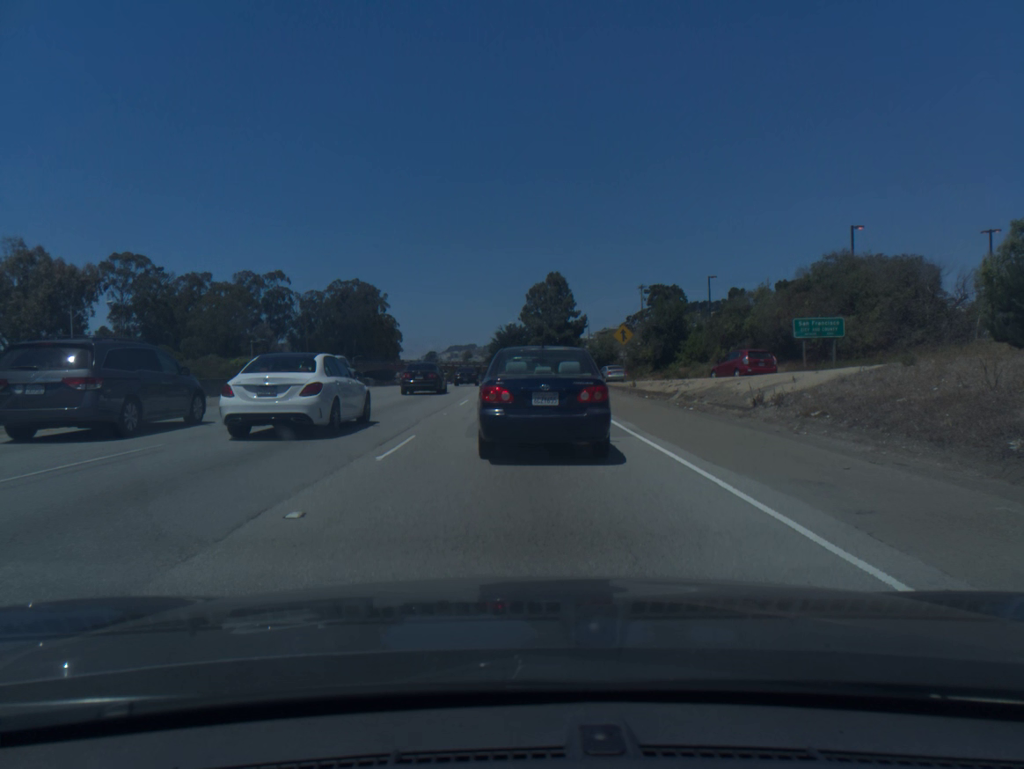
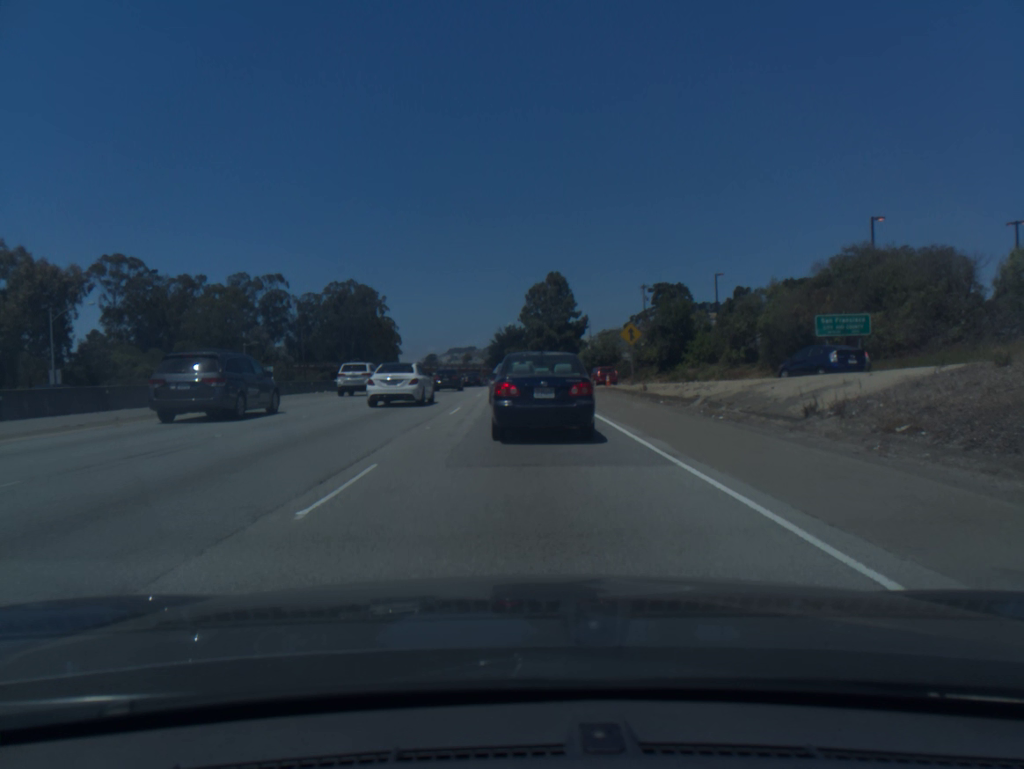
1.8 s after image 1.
(0.0, +3.5) m; 0°
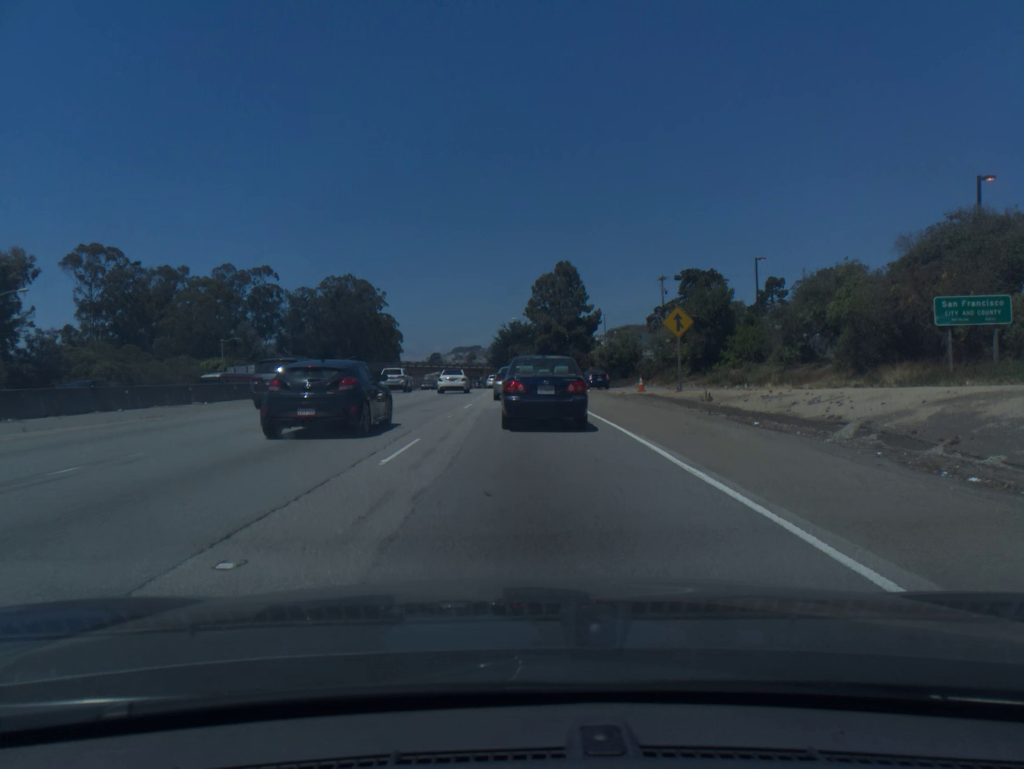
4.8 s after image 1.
(-0.1, +10.8) m; -1°
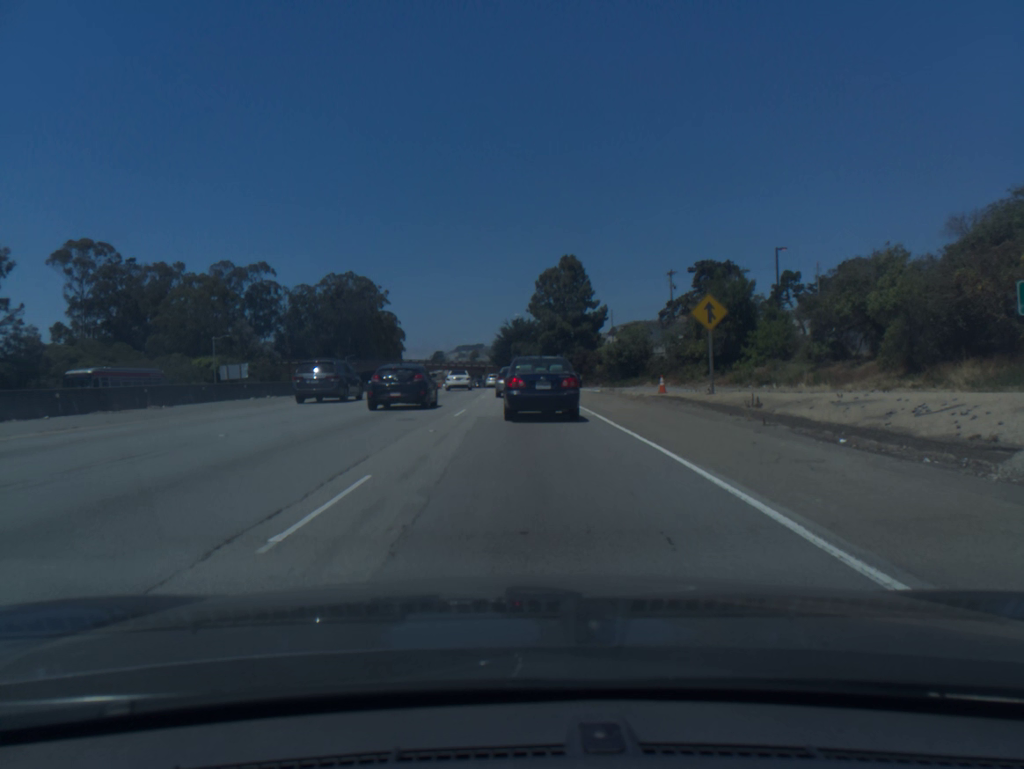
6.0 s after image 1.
(0.0, +4.7) m; 0°
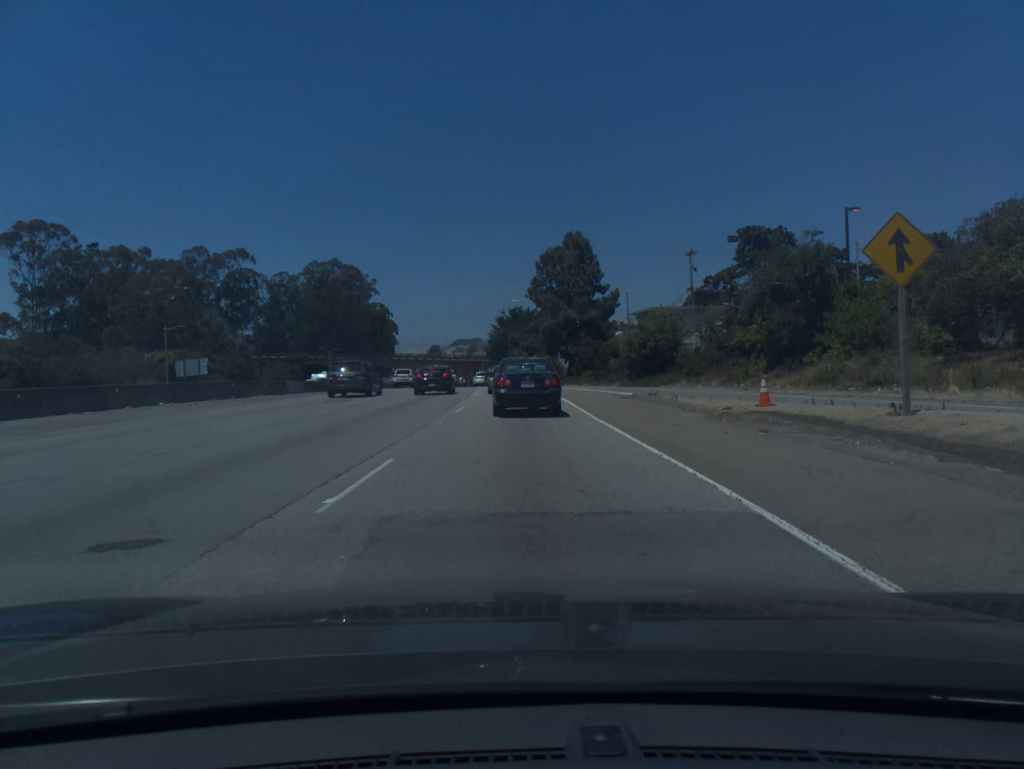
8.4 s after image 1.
(+0.1, +13.1) m; 0°
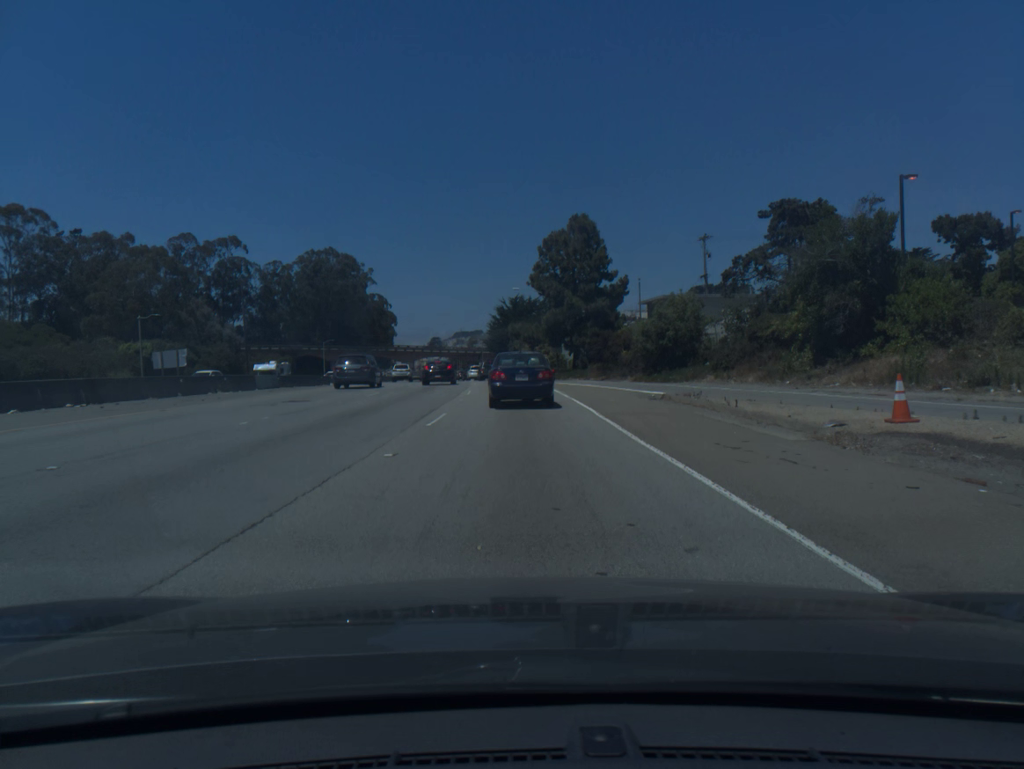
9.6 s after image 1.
(0.0, +6.6) m; 0°
